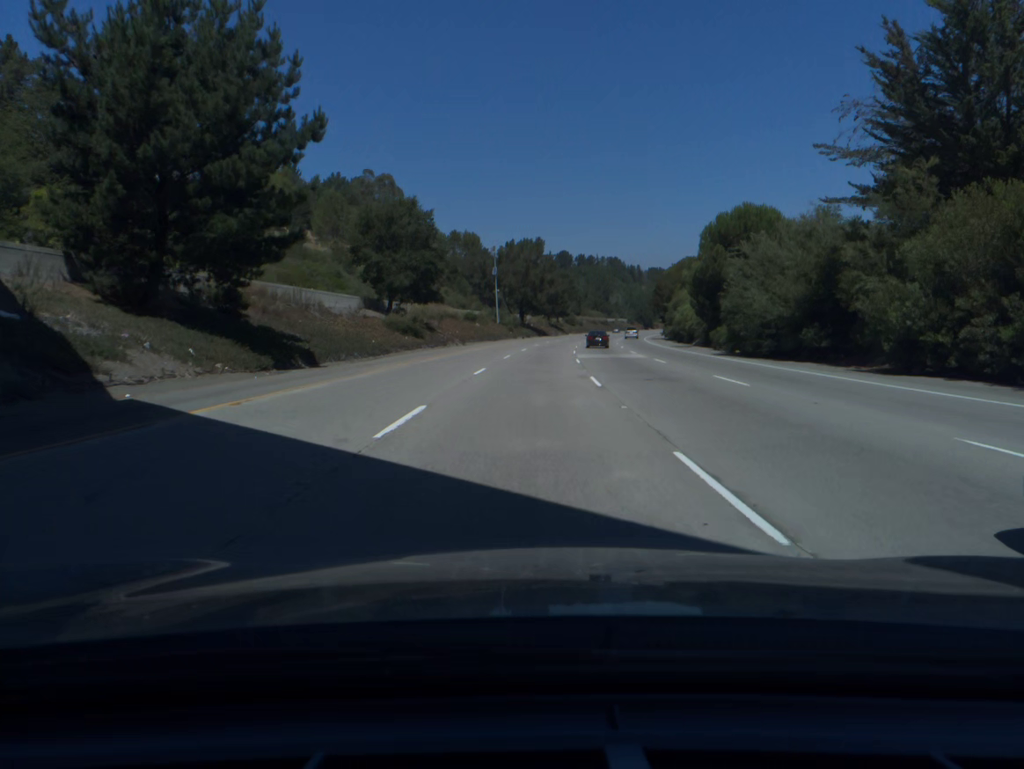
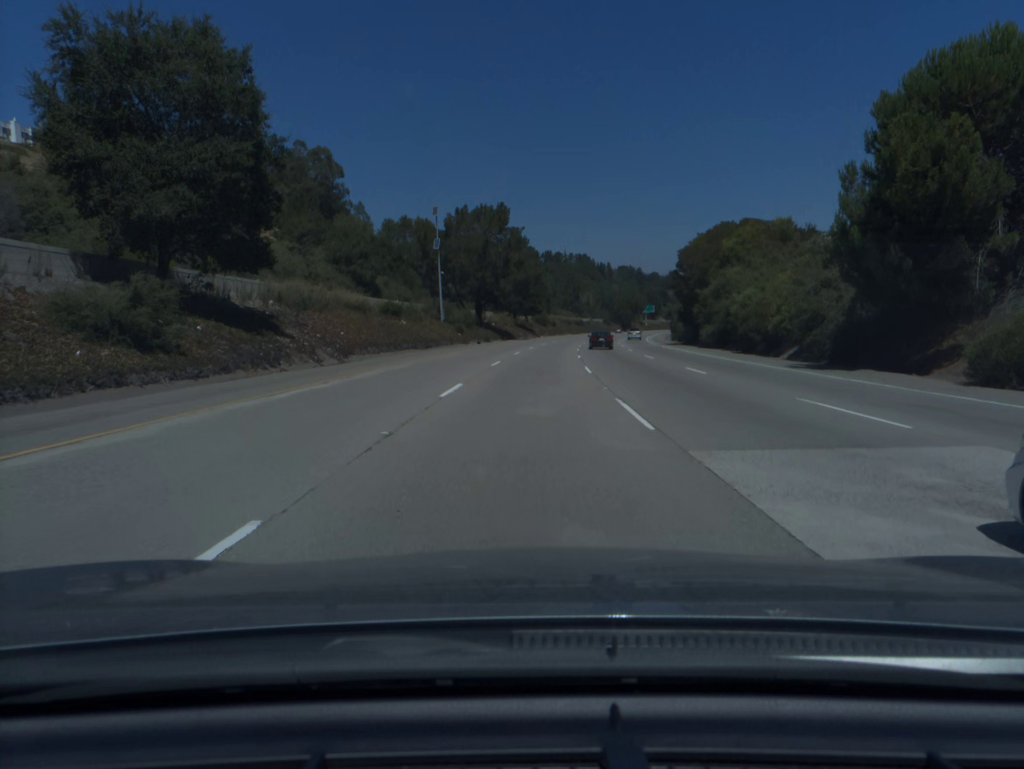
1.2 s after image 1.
(+0.9, +37.9) m; +3°
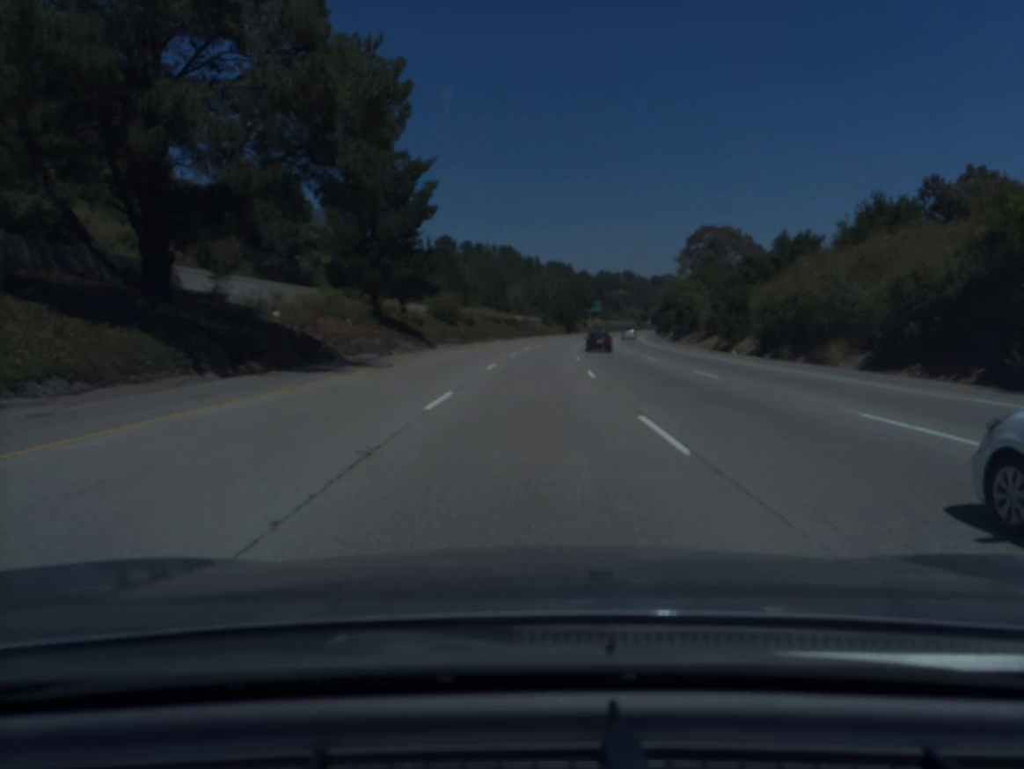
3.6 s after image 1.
(+3.8, +75.4) m; +6°
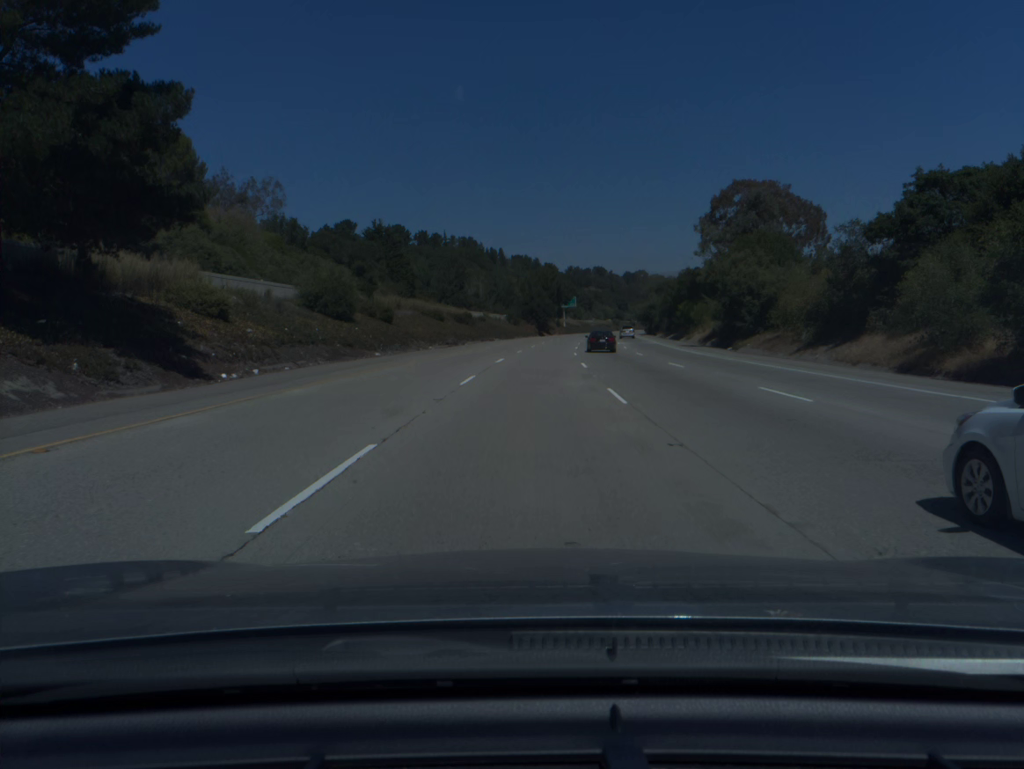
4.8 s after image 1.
(+0.9, +37.5) m; +3°
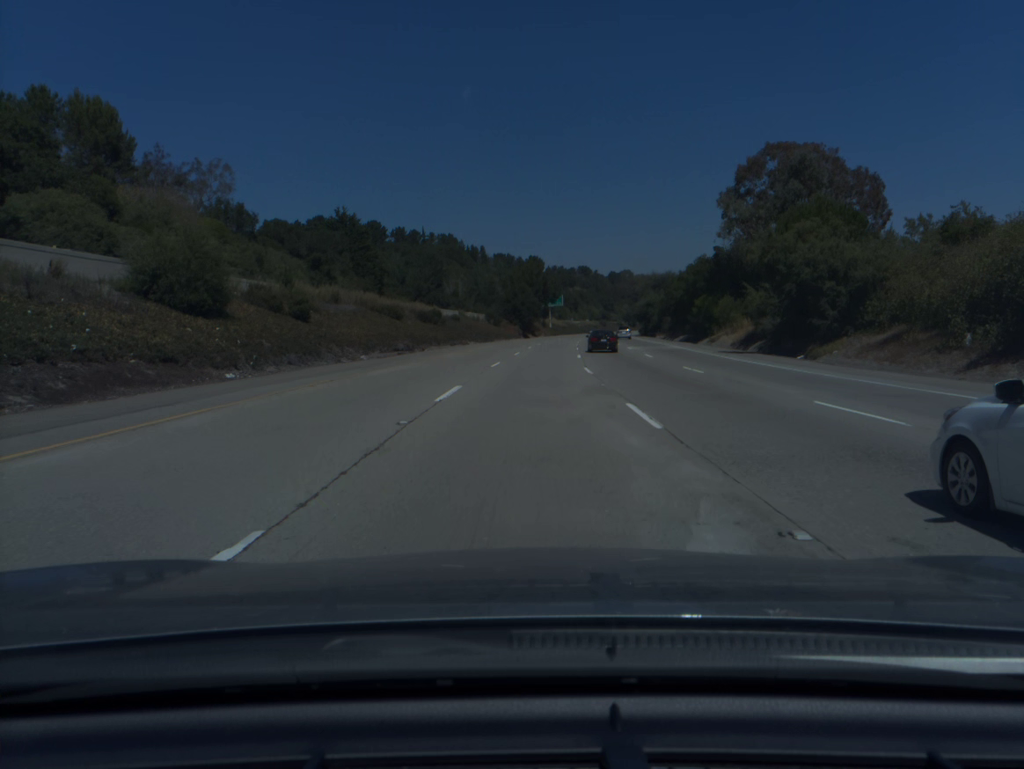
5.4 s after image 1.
(+0.2, +18.7) m; +1°
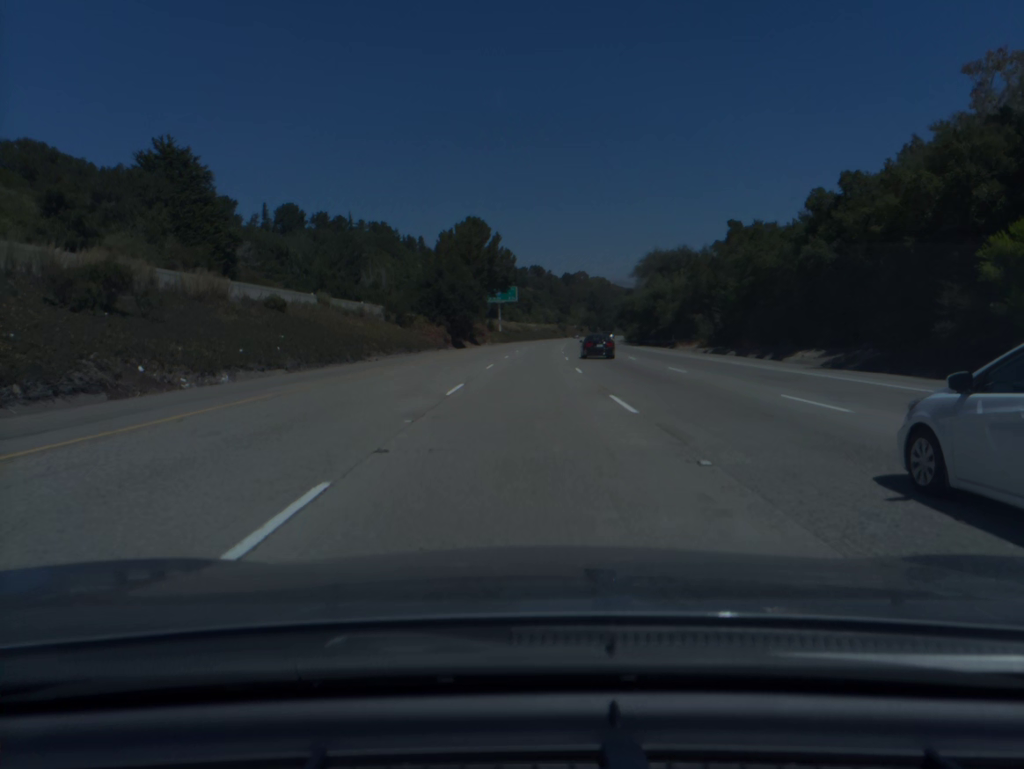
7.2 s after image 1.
(+1.9, +56.3) m; +4°
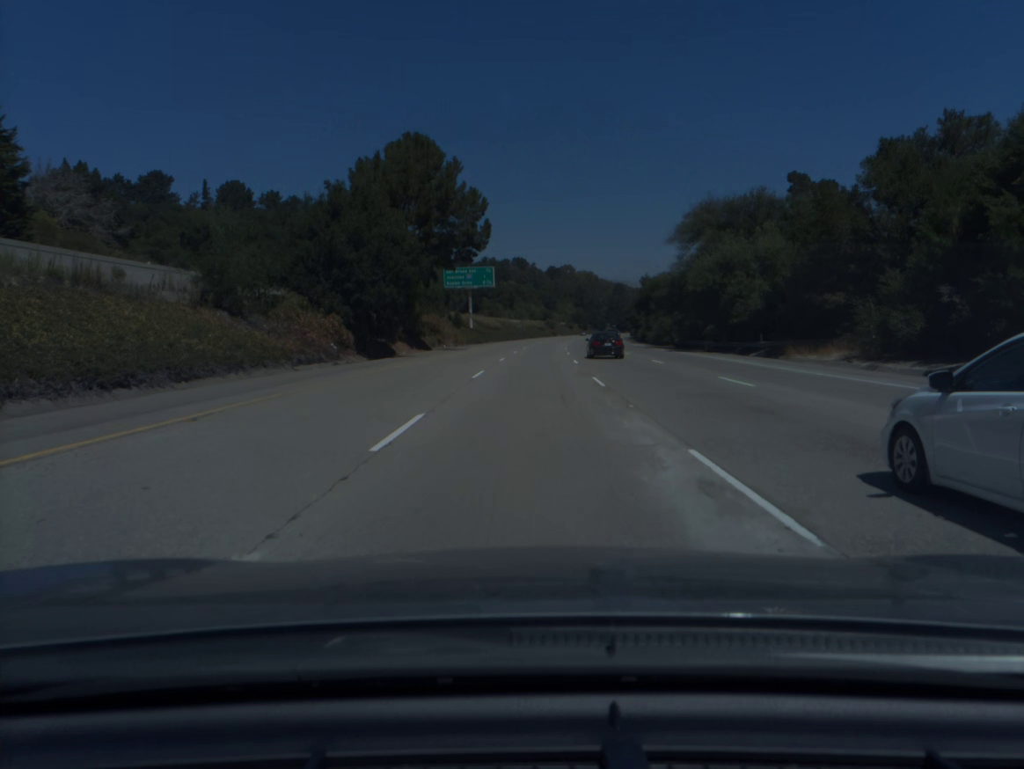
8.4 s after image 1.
(+0.5, +37.8) m; +1°
